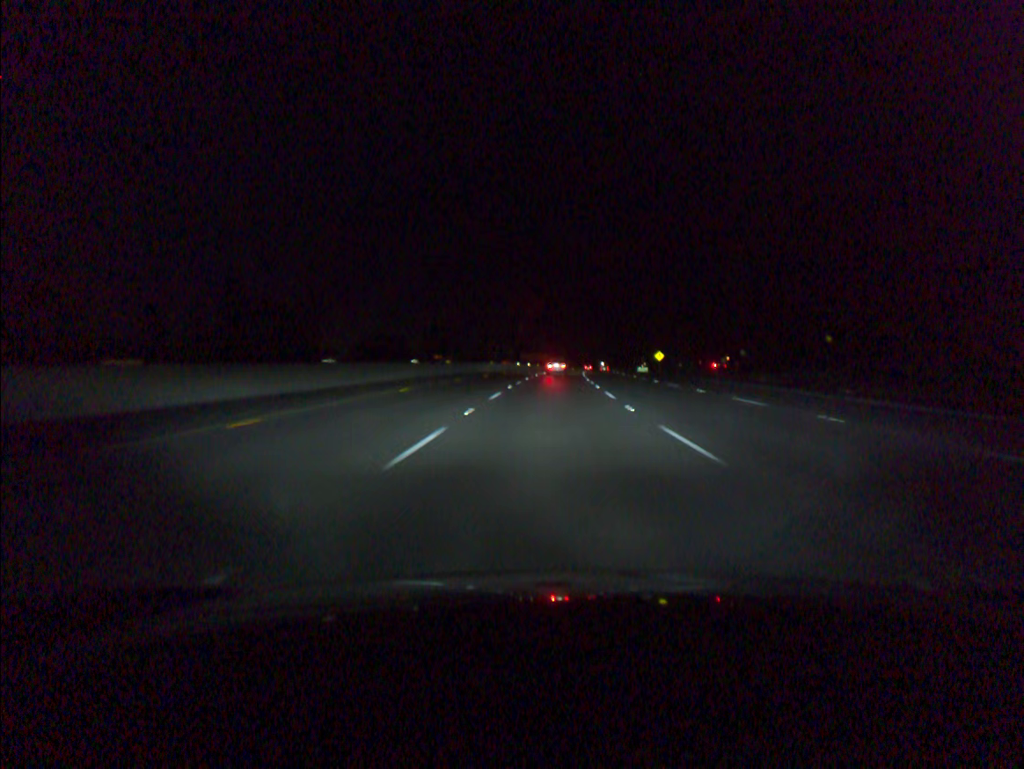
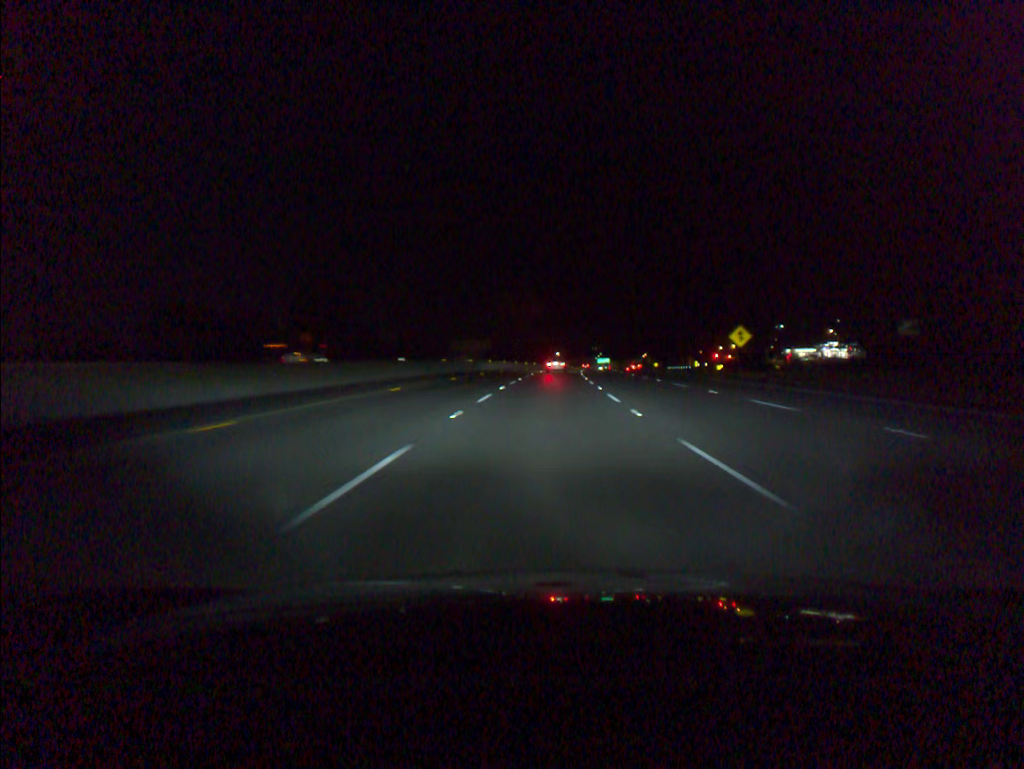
(+2.9, +88.3) m; +4°
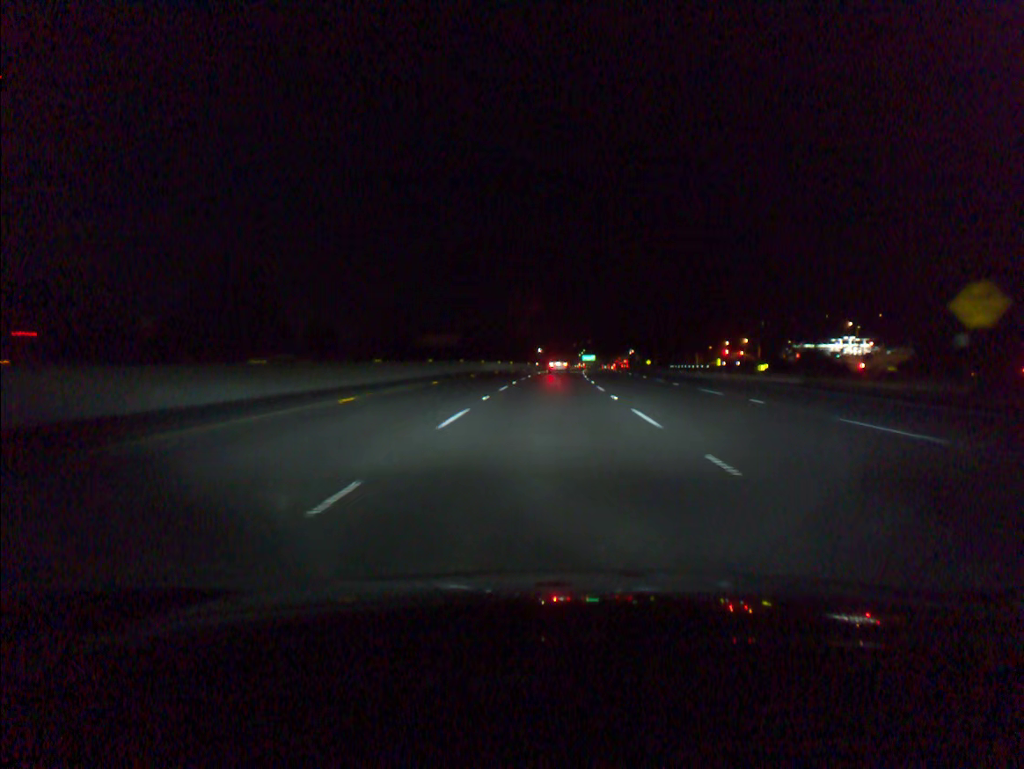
(+0.4, +35.5) m; +1°
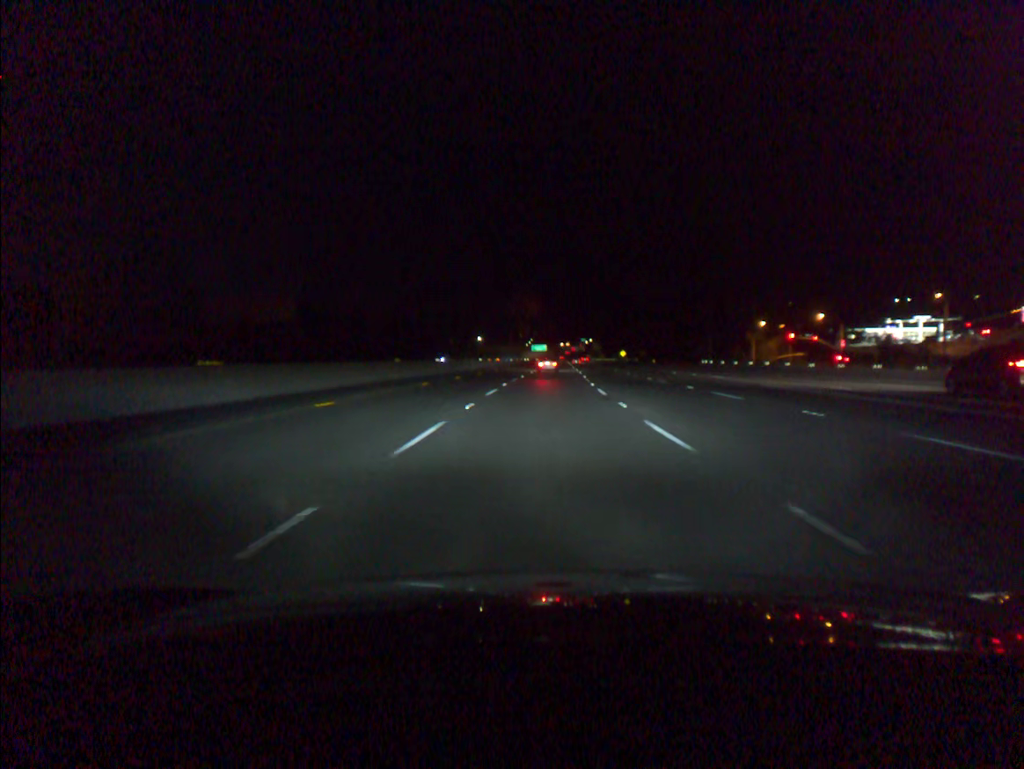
(+2.9, +89.0) m; +4°
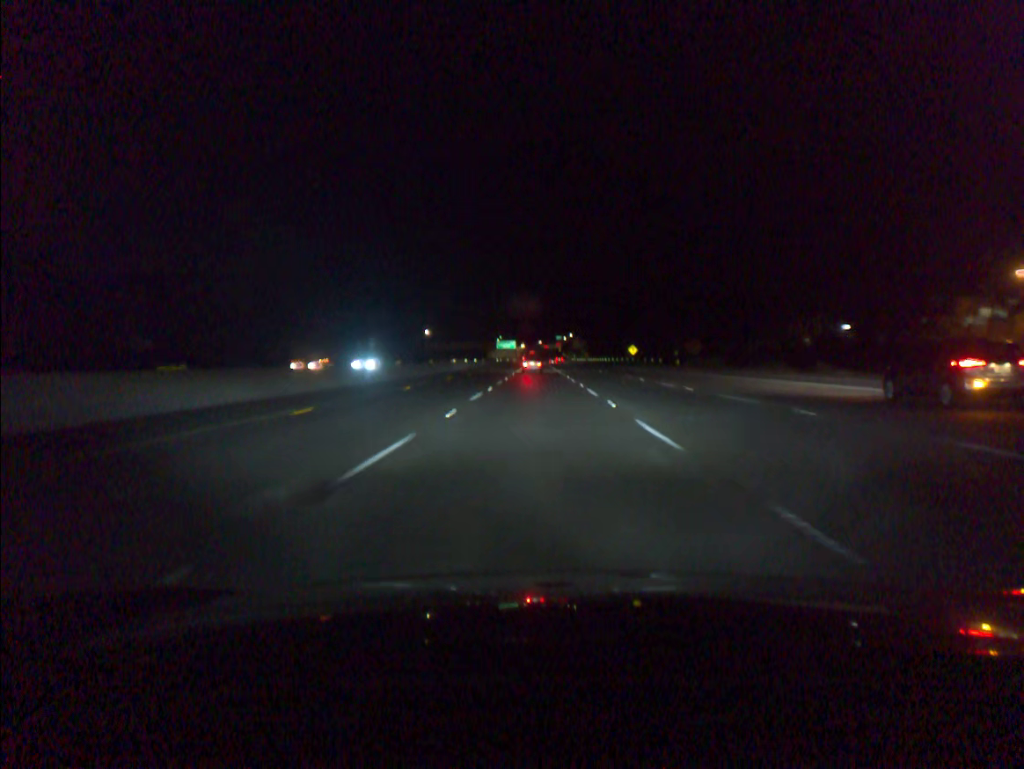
(+2.0, +88.9) m; +2°
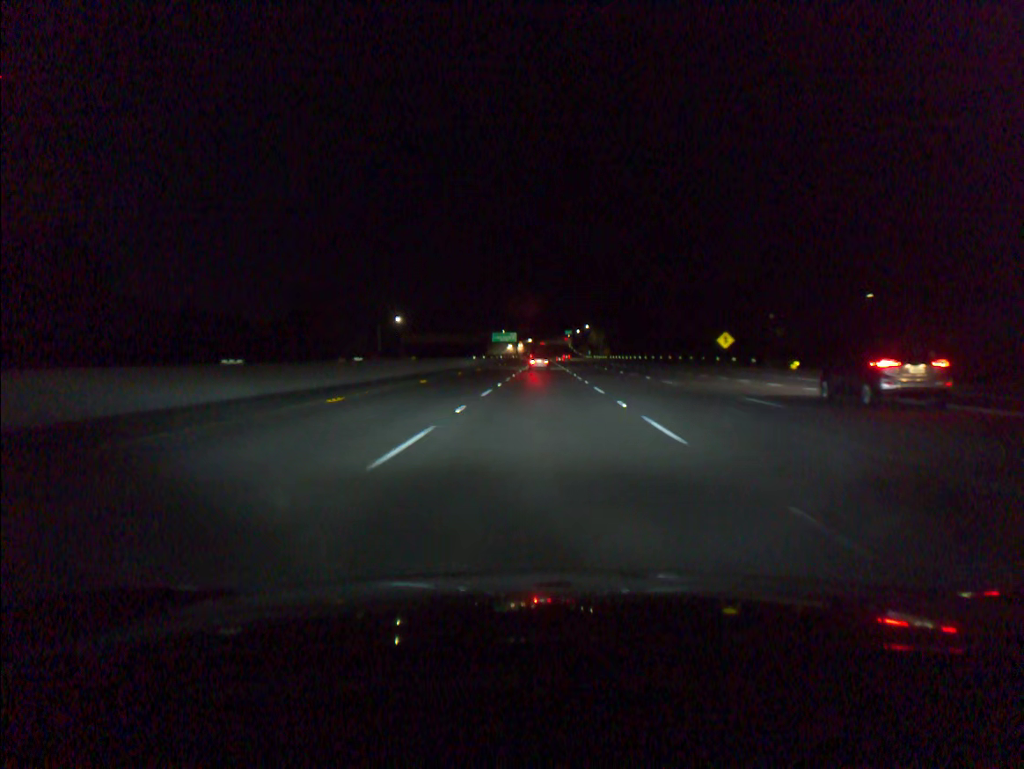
(-0.3, +70.8) m; -1°
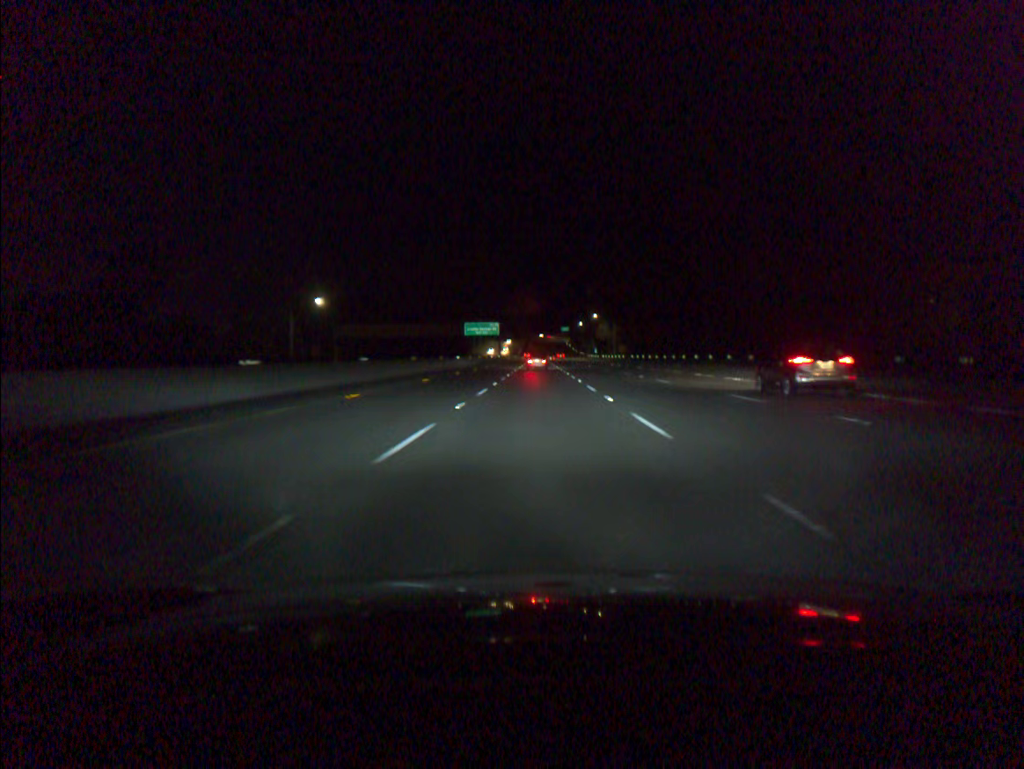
(+0.3, +70.7) m; 0°
